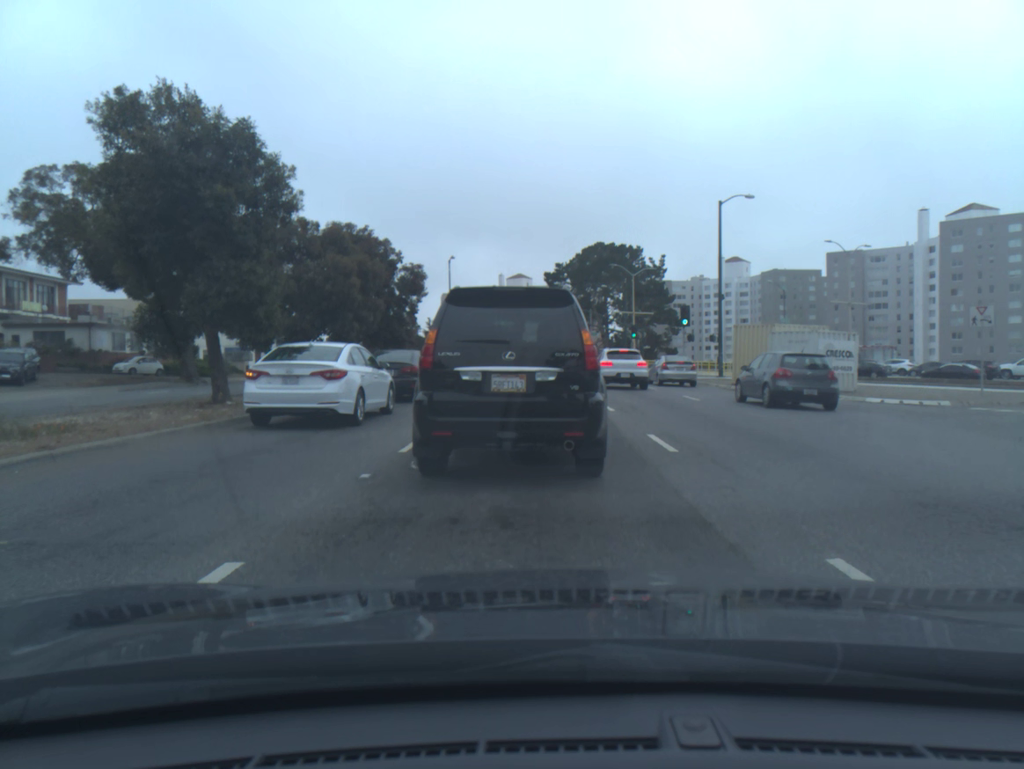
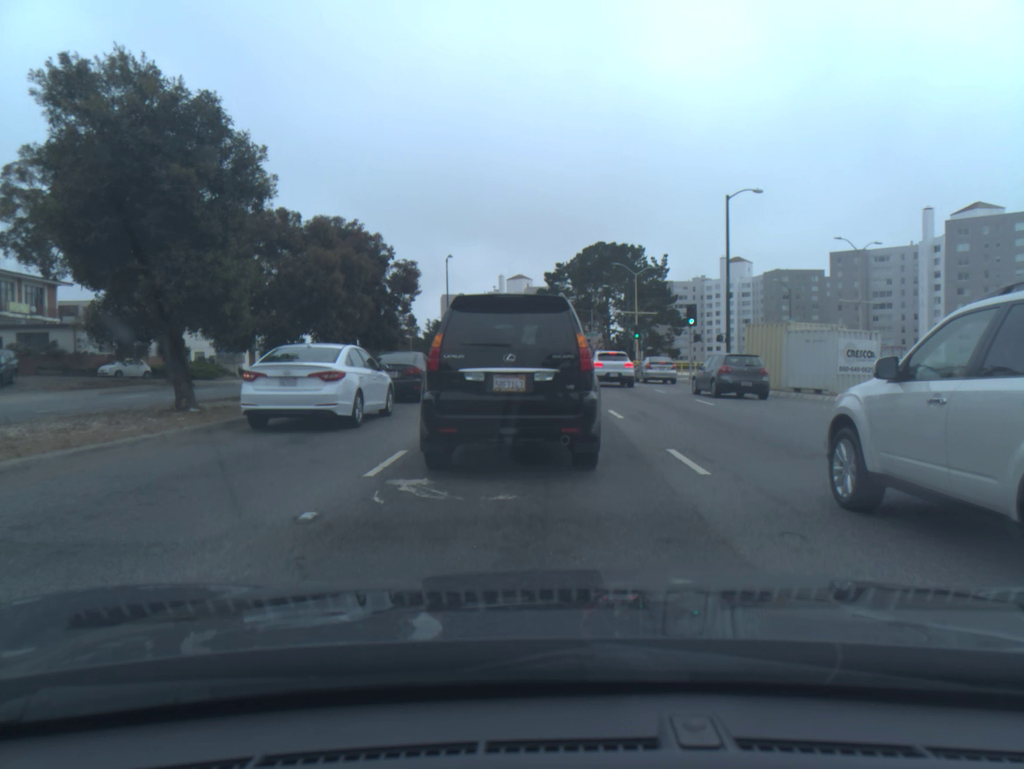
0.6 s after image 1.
(0.0, +1.9) m; 0°
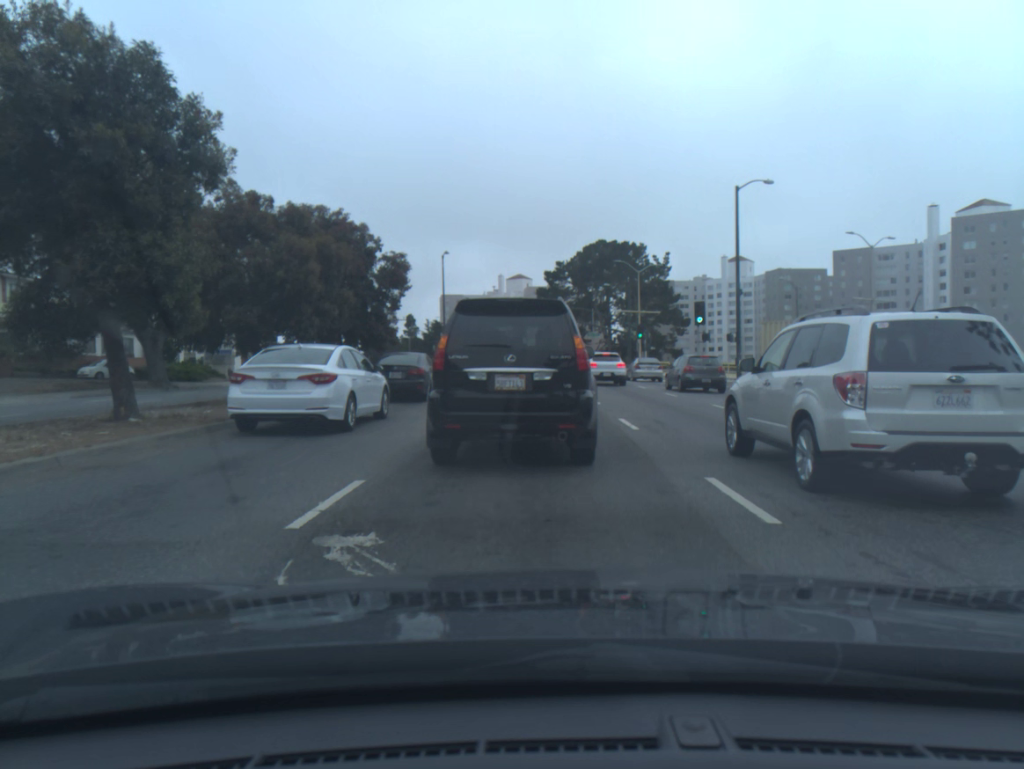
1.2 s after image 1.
(0.0, +2.4) m; 0°
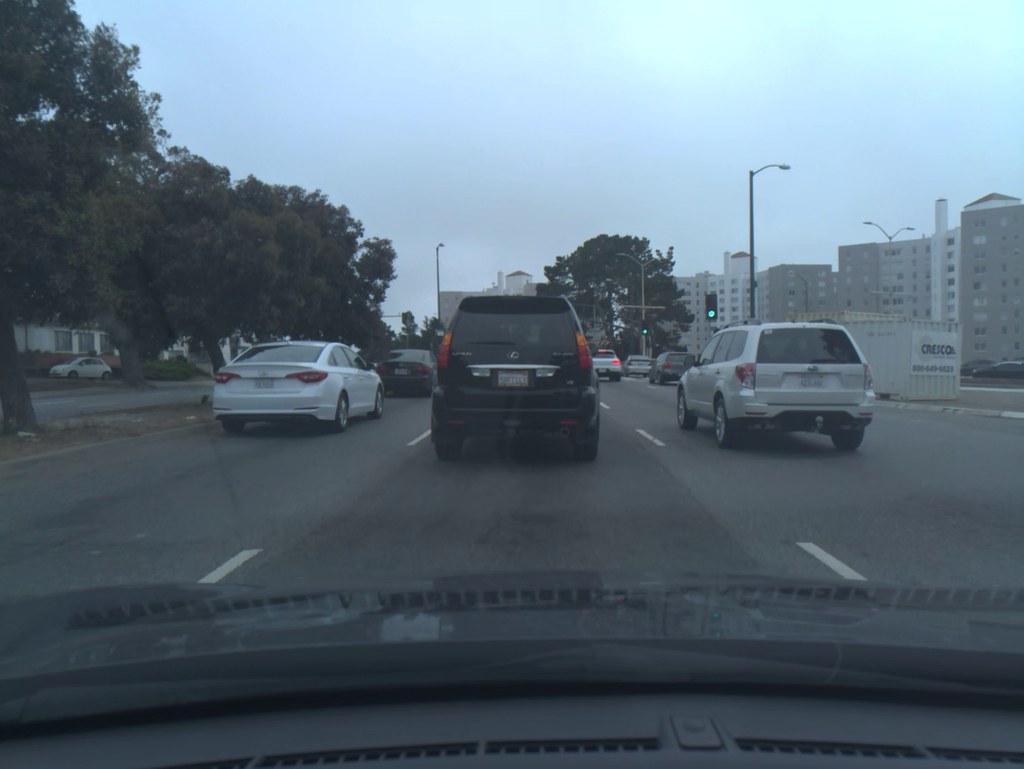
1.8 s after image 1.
(0.0, +2.9) m; 0°
